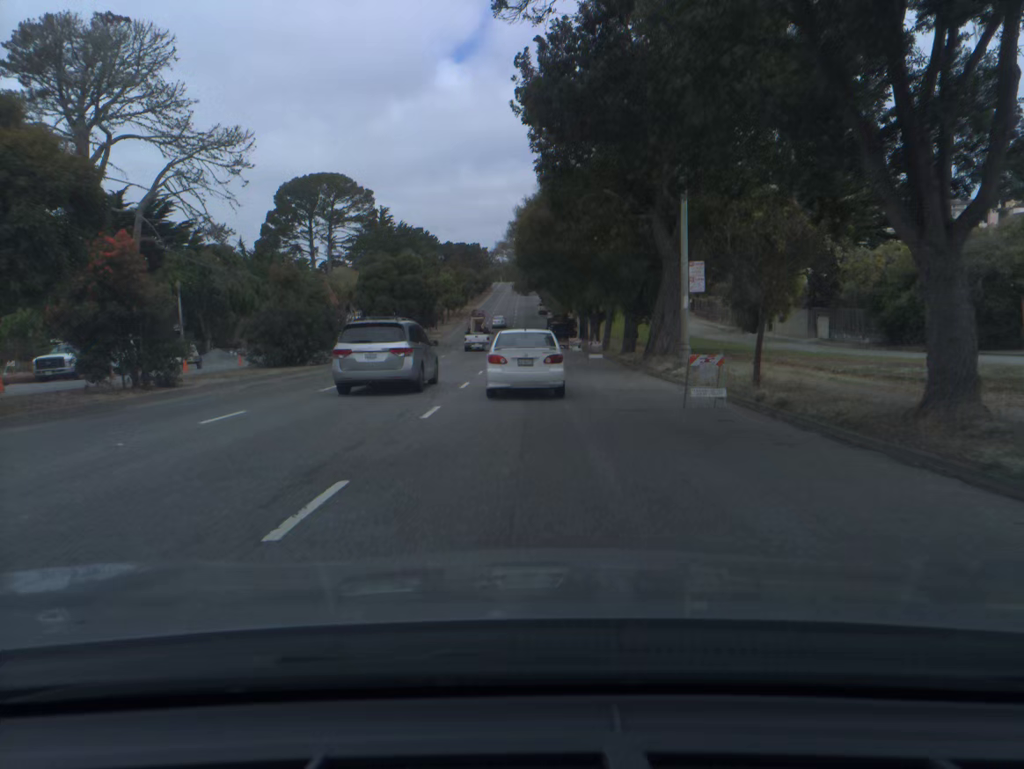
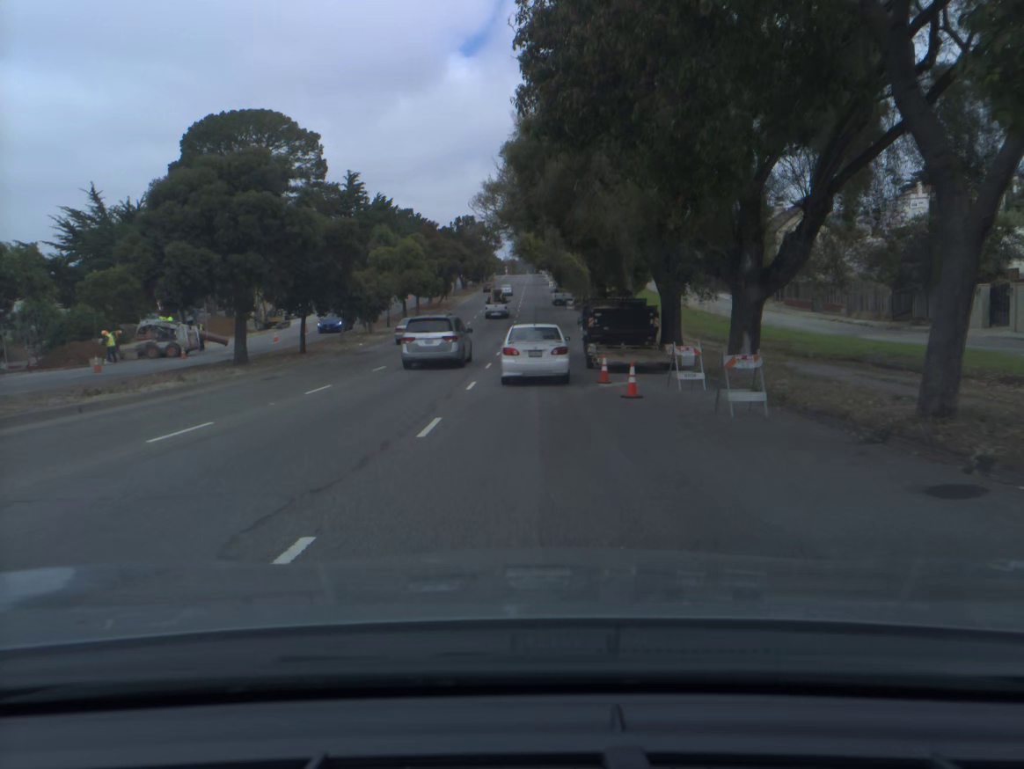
(-0.2, +38.3) m; -1°
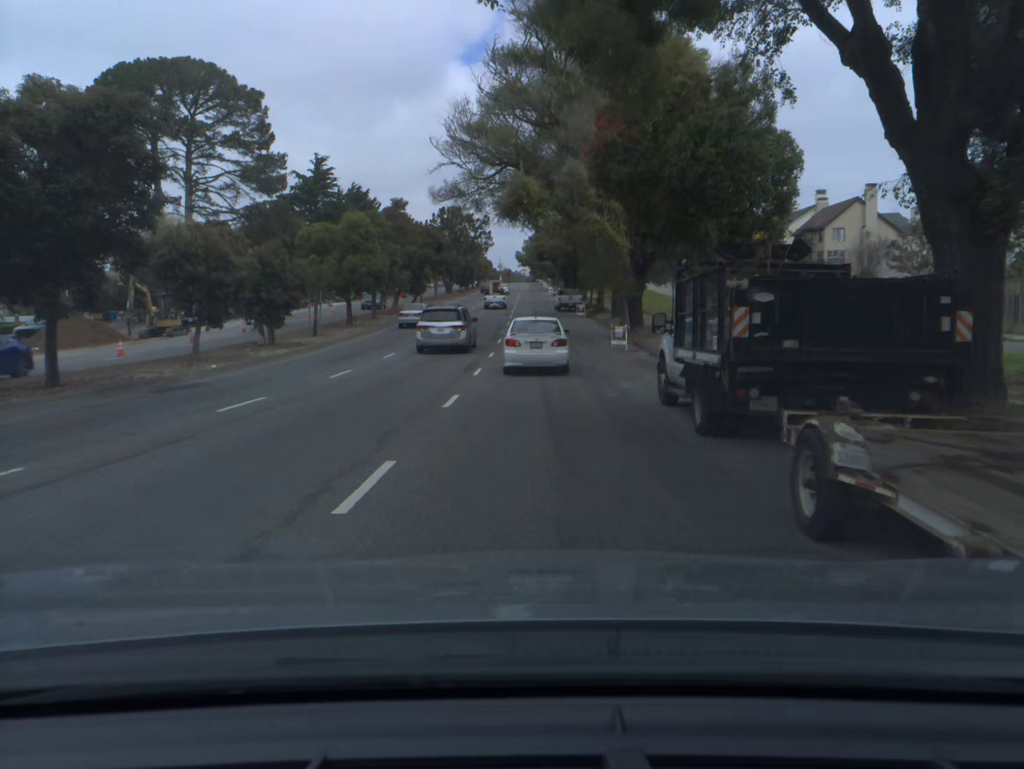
(0.0, +19.5) m; 0°
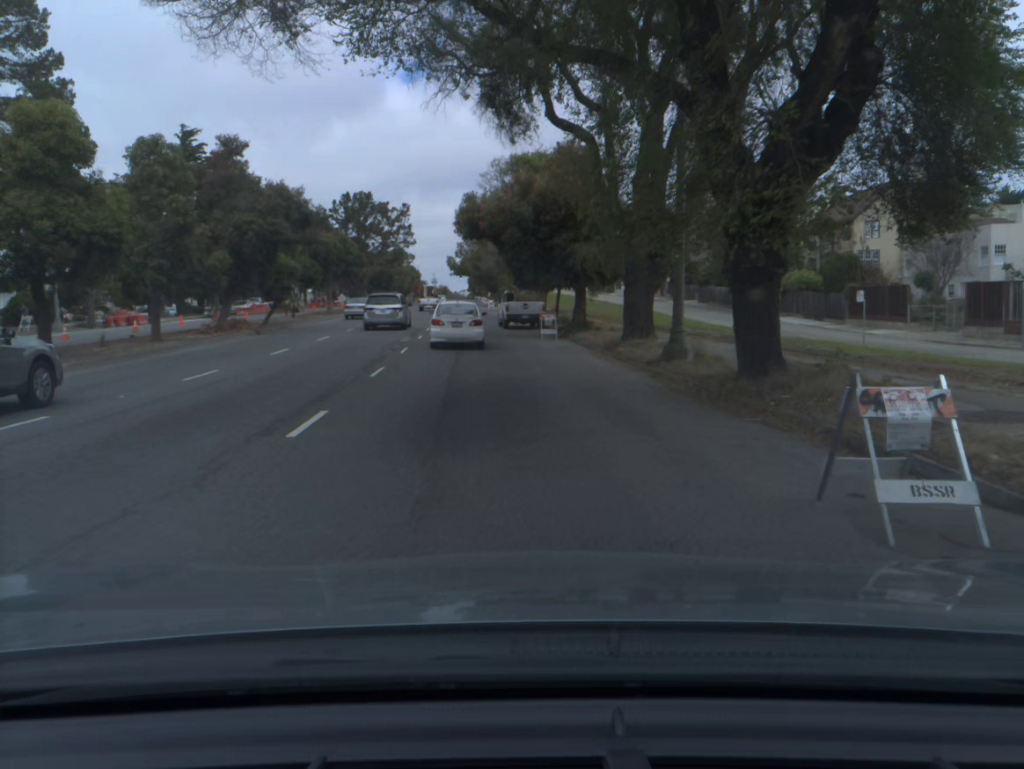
(+0.7, +25.9) m; +5°
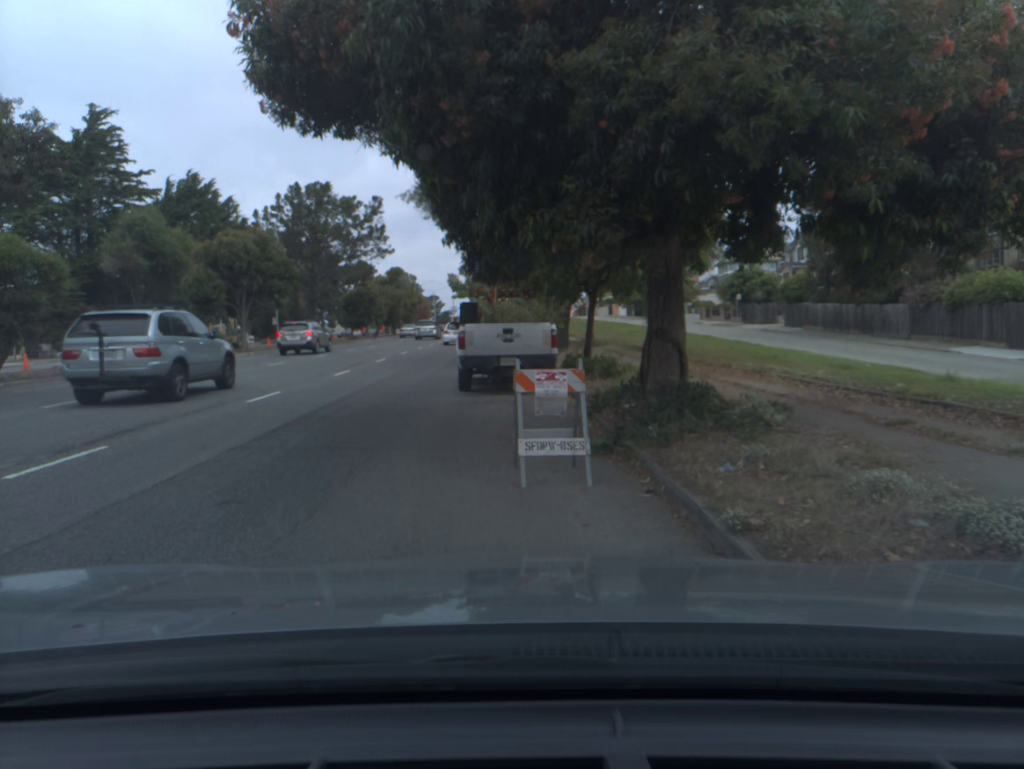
(+0.7, +23.7) m; -5°
